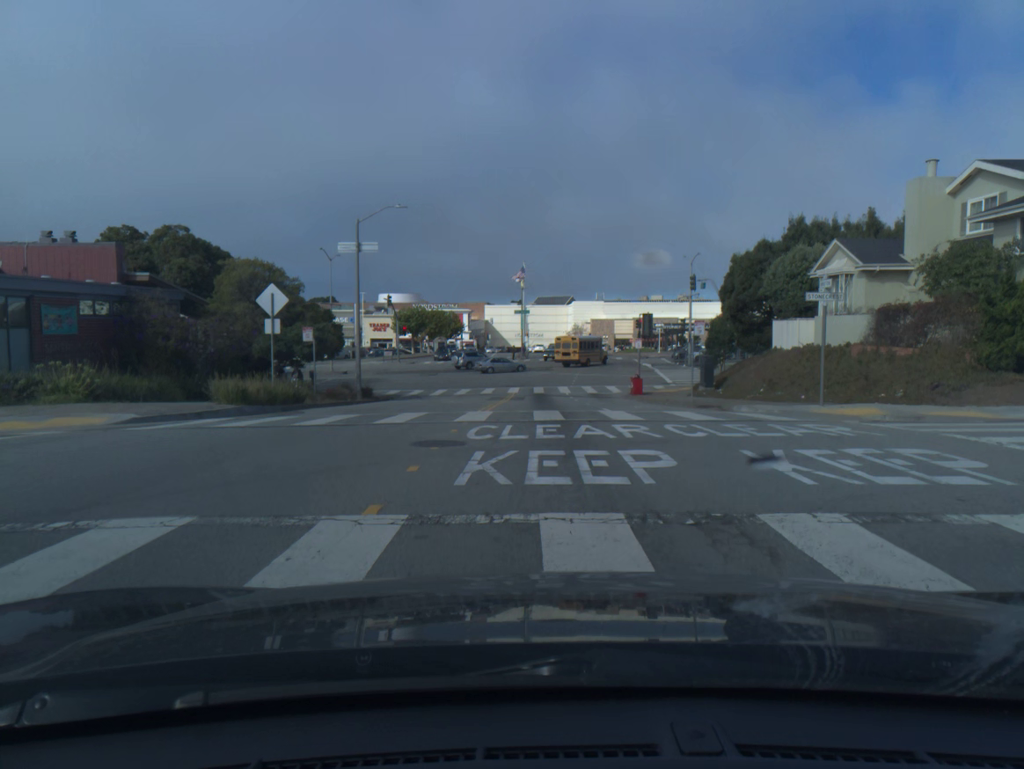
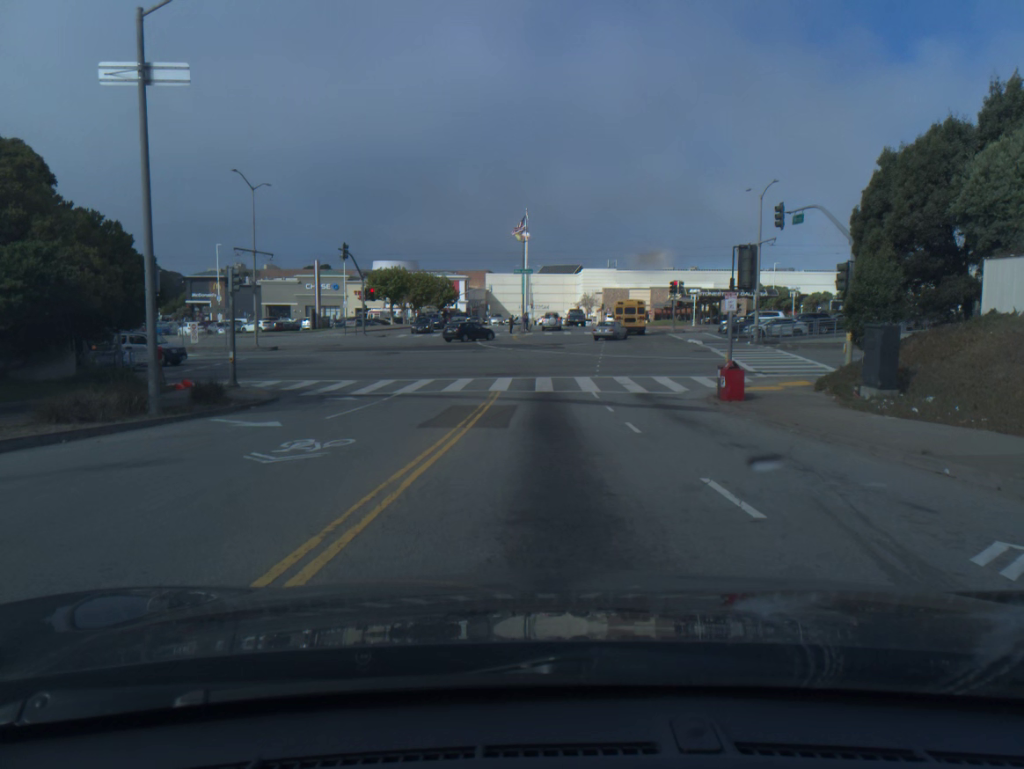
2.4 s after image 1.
(0.0, +19.9) m; 0°
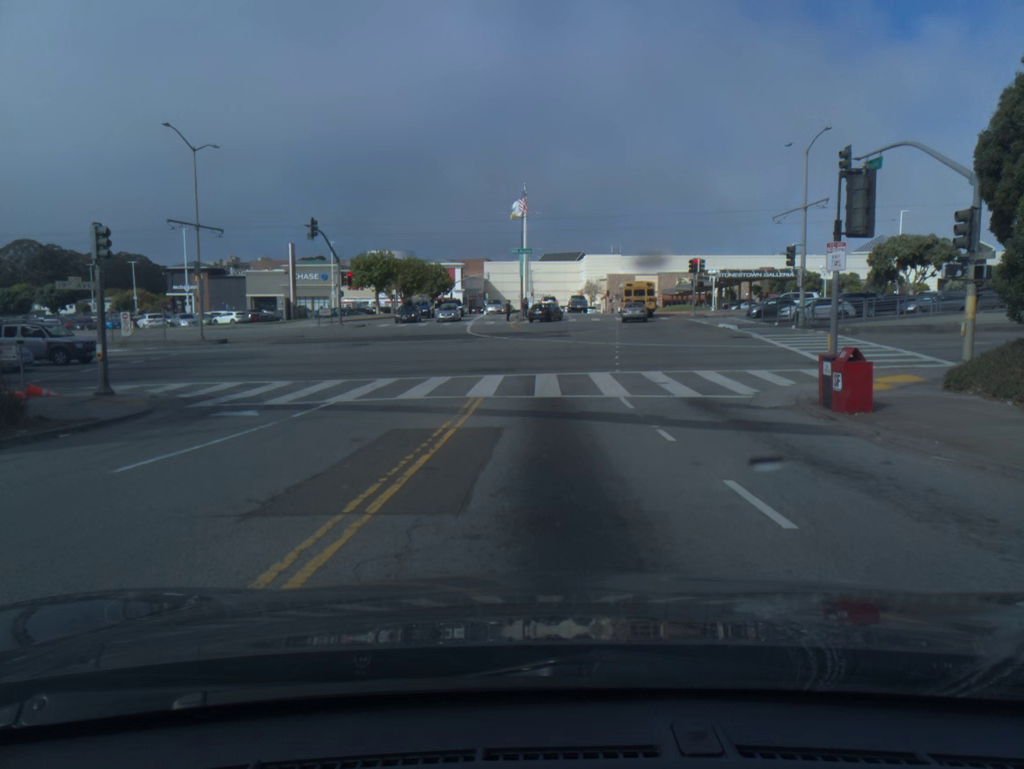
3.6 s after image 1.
(0.0, +8.1) m; 0°
